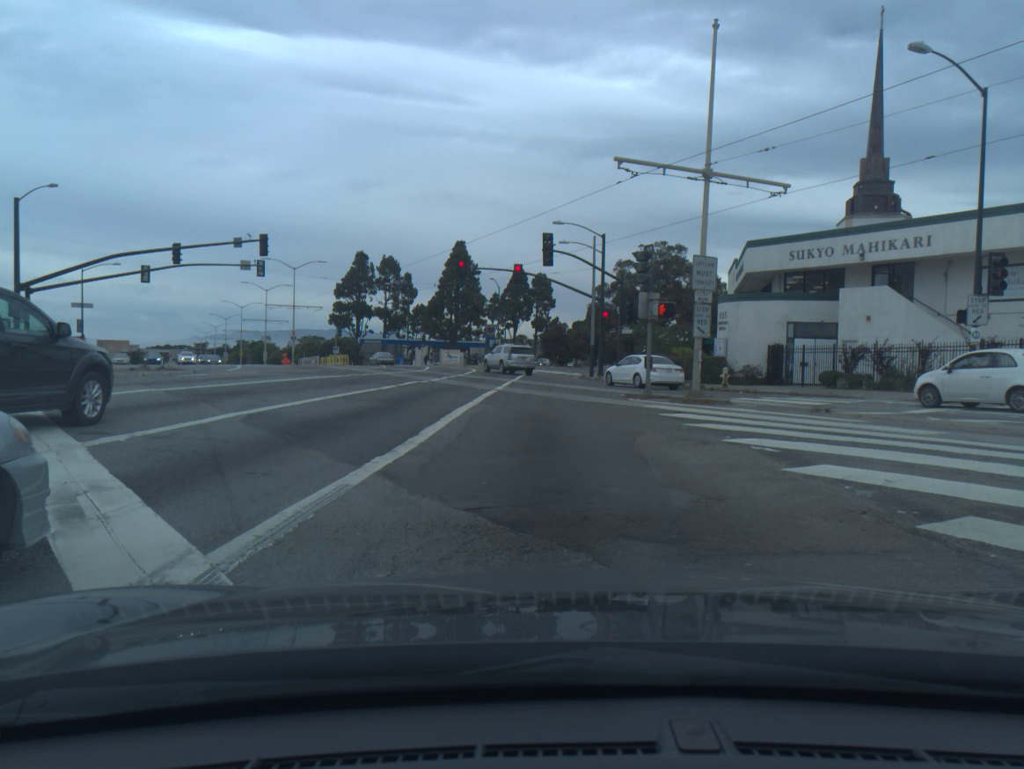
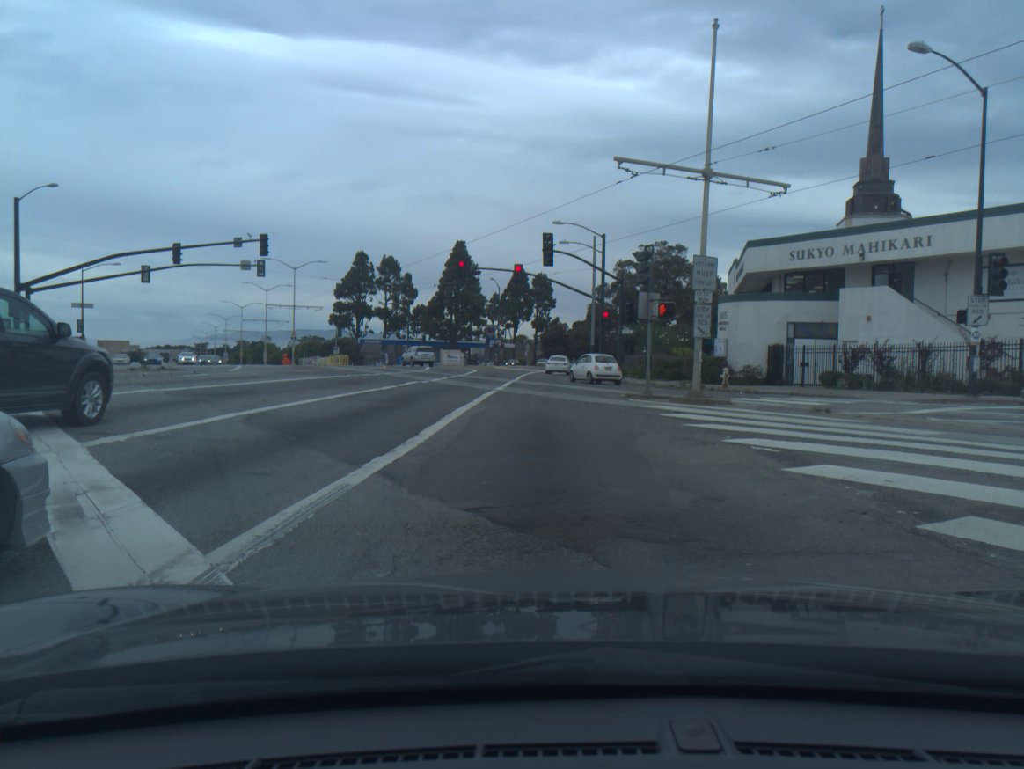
(0.0, 0.0) m; 0°
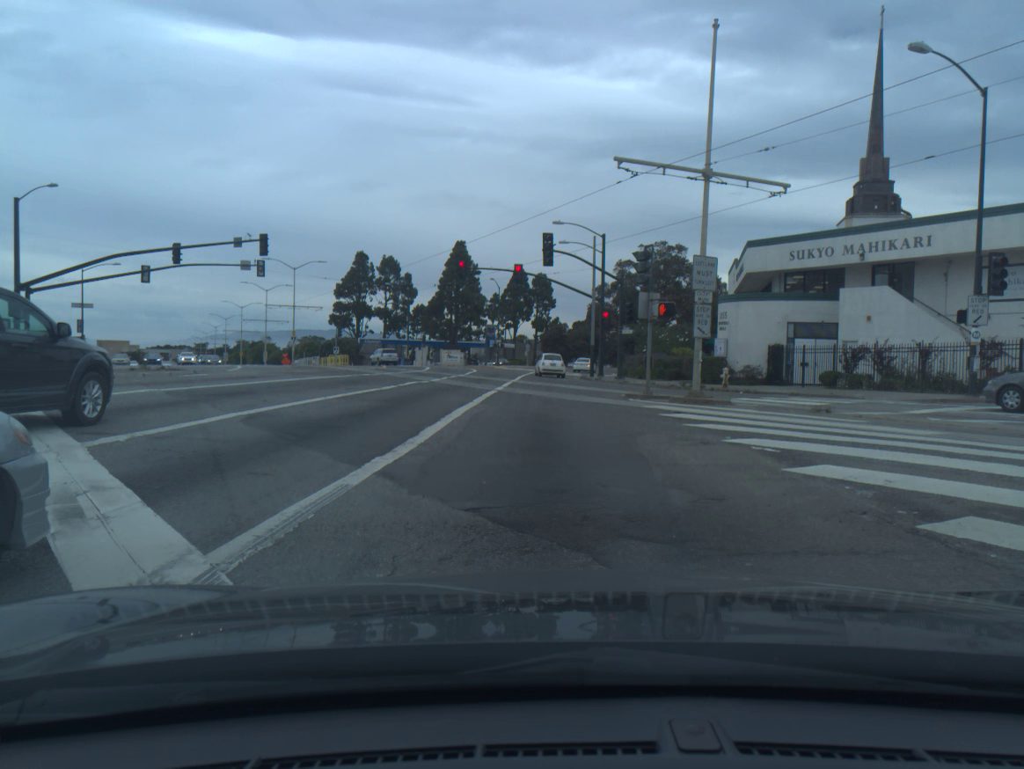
(0.0, 0.0) m; 0°
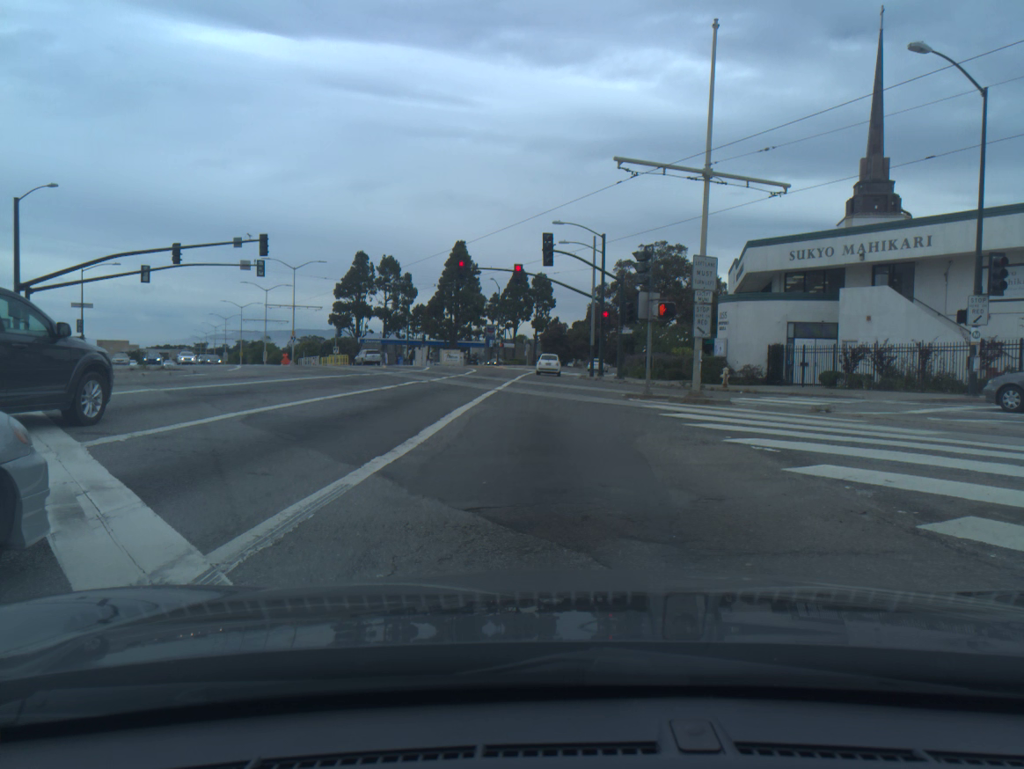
(0.0, 0.0) m; 0°
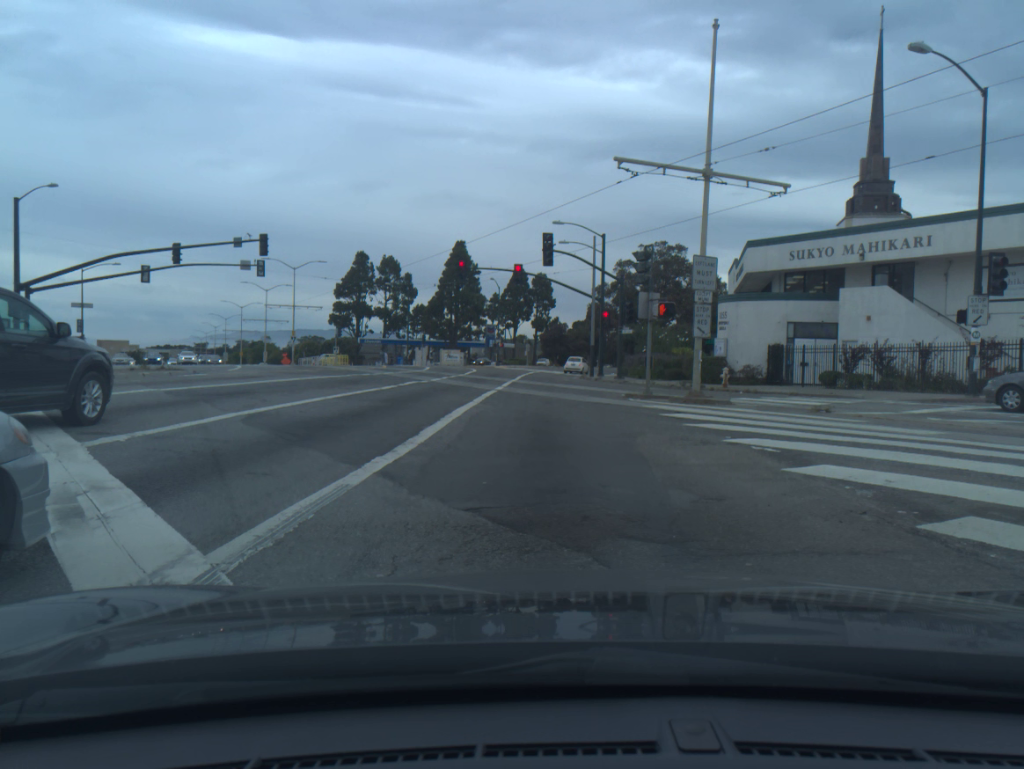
(0.0, 0.0) m; 0°
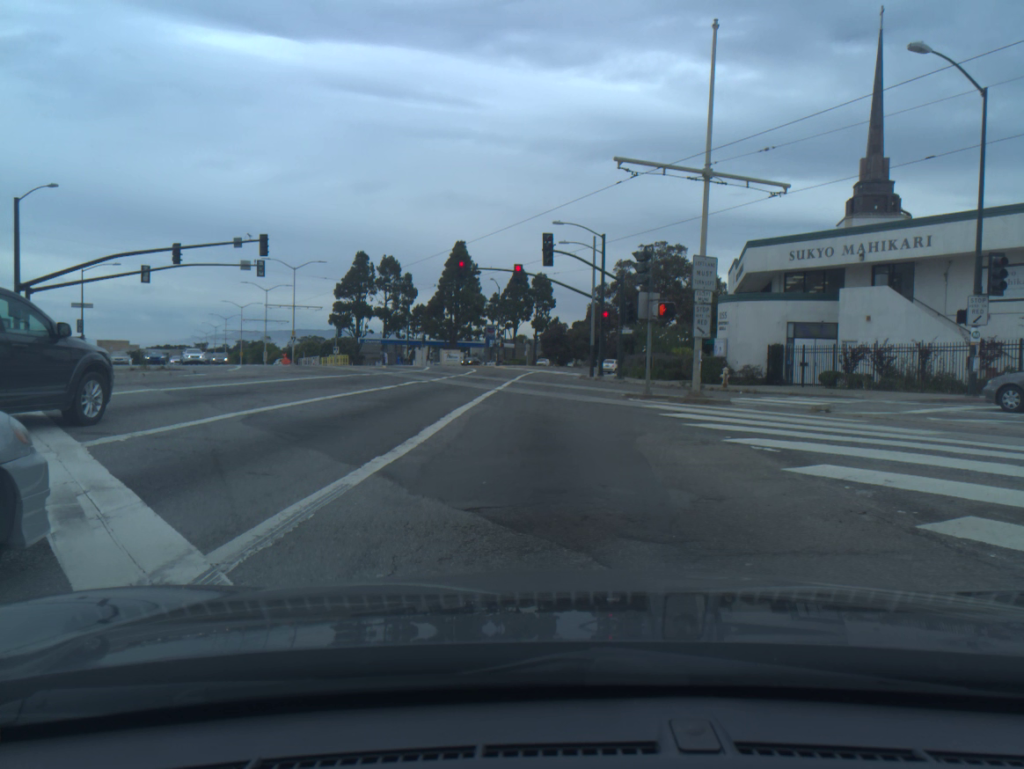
(0.0, 0.0) m; 0°
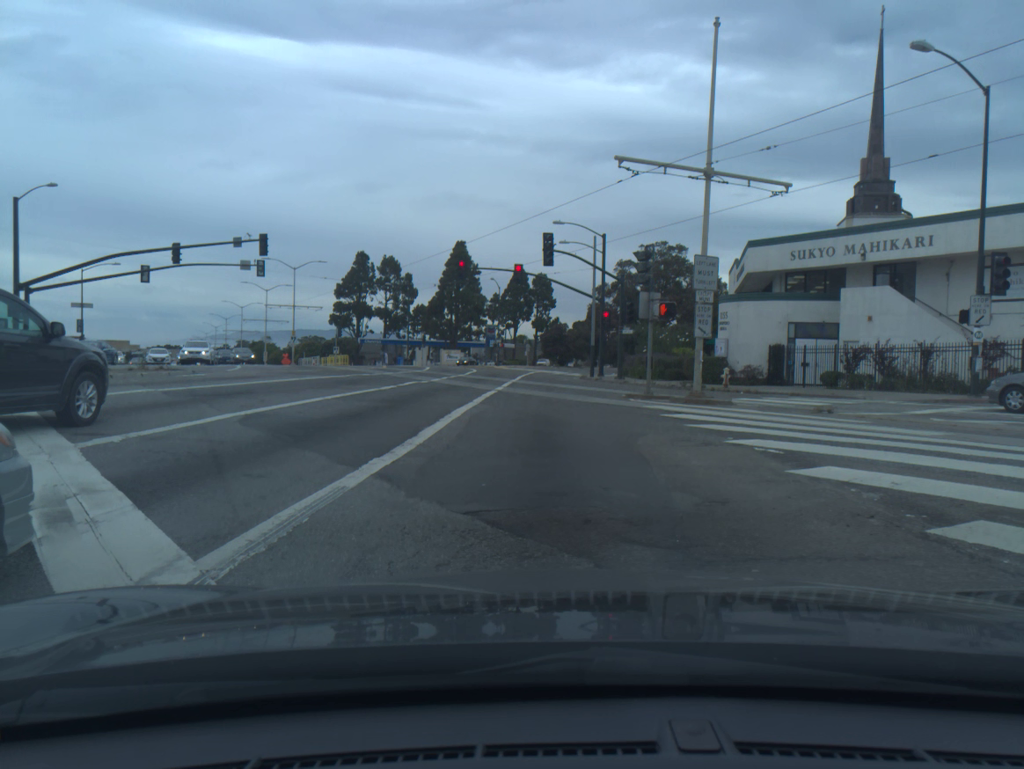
(0.0, +0.1) m; 0°
